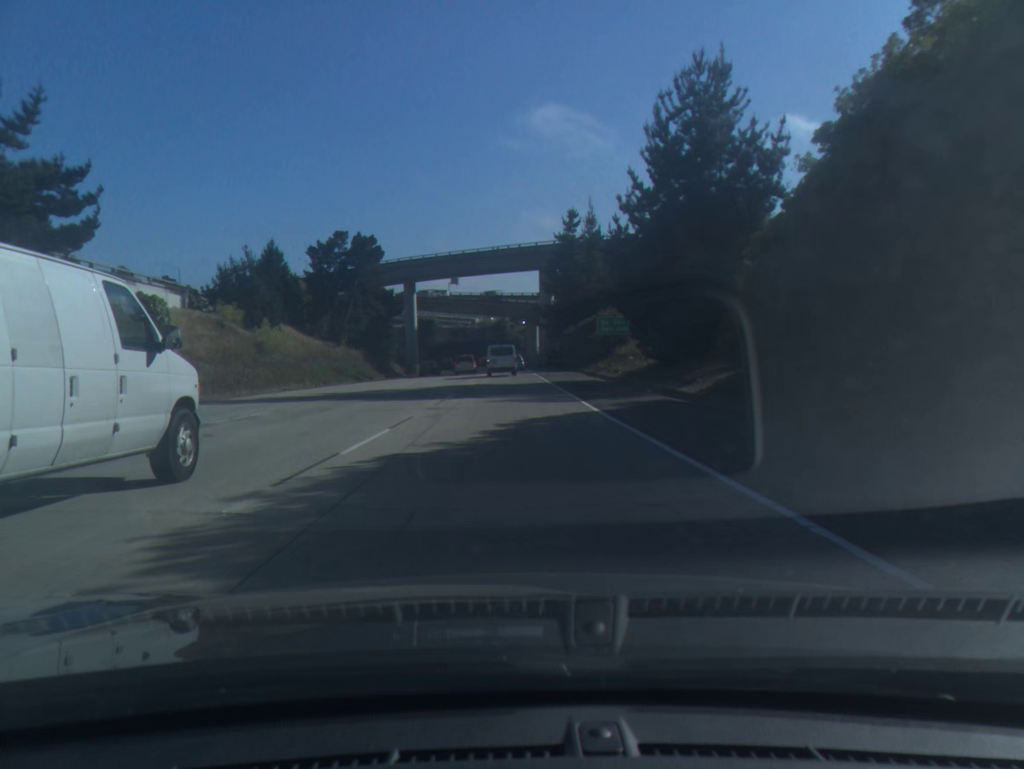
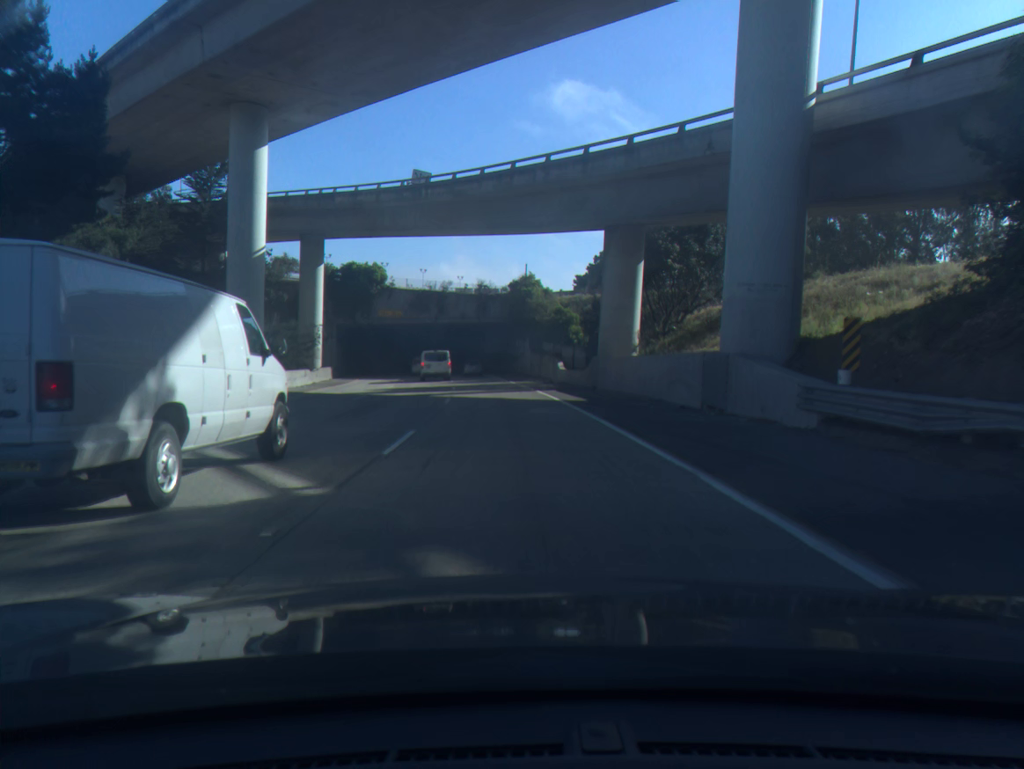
(-1.5, +86.6) m; -2°
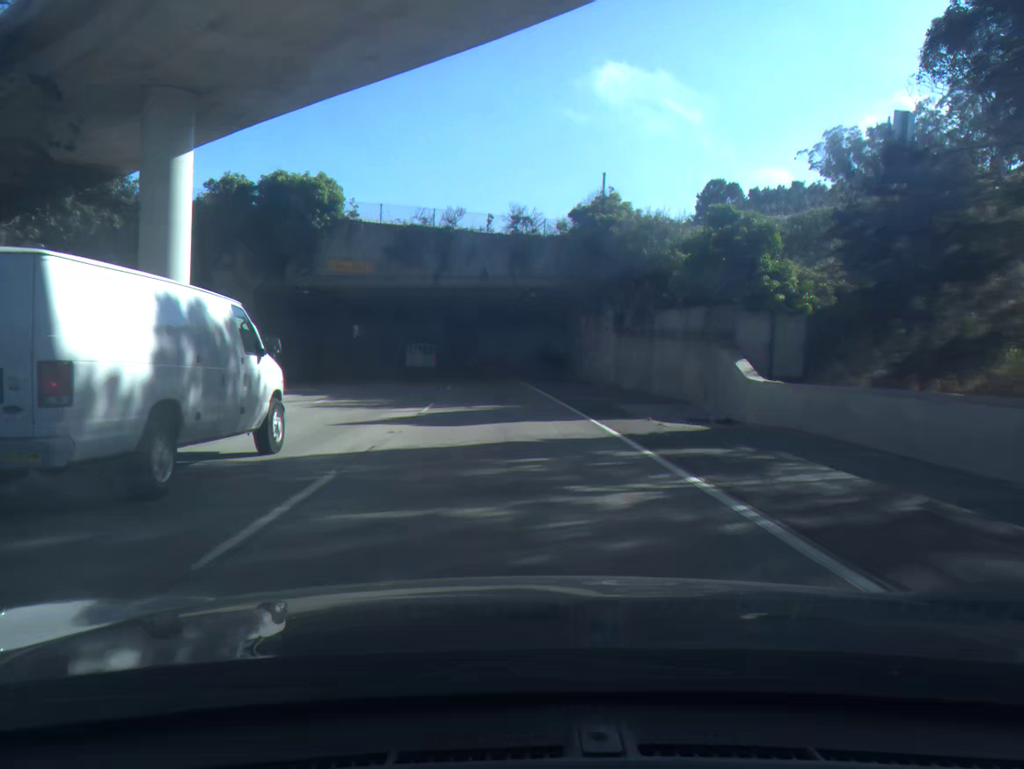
(-0.8, +34.7) m; -3°
